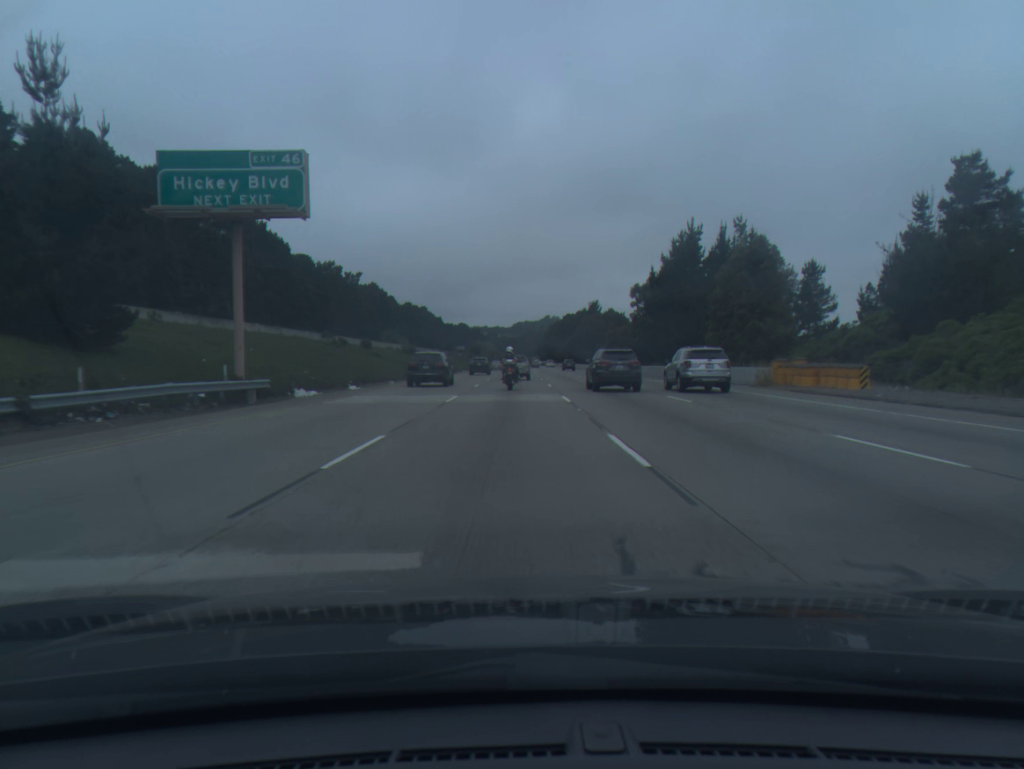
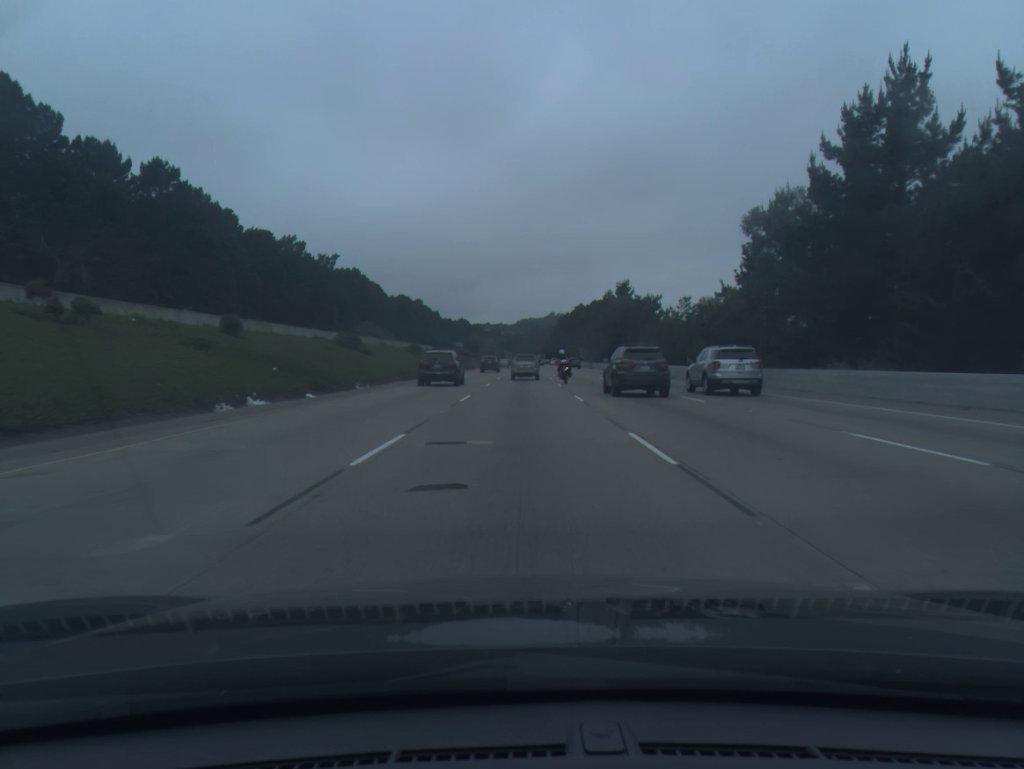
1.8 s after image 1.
(-0.2, +43.6) m; 0°
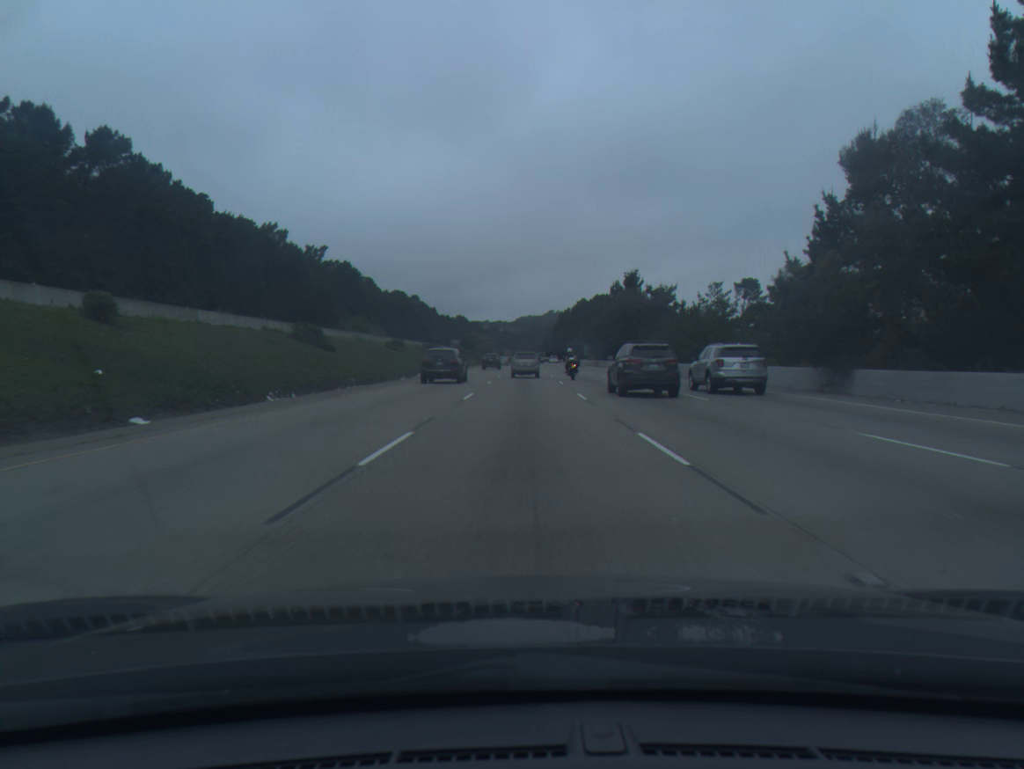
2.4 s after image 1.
(0.0, +14.8) m; 0°
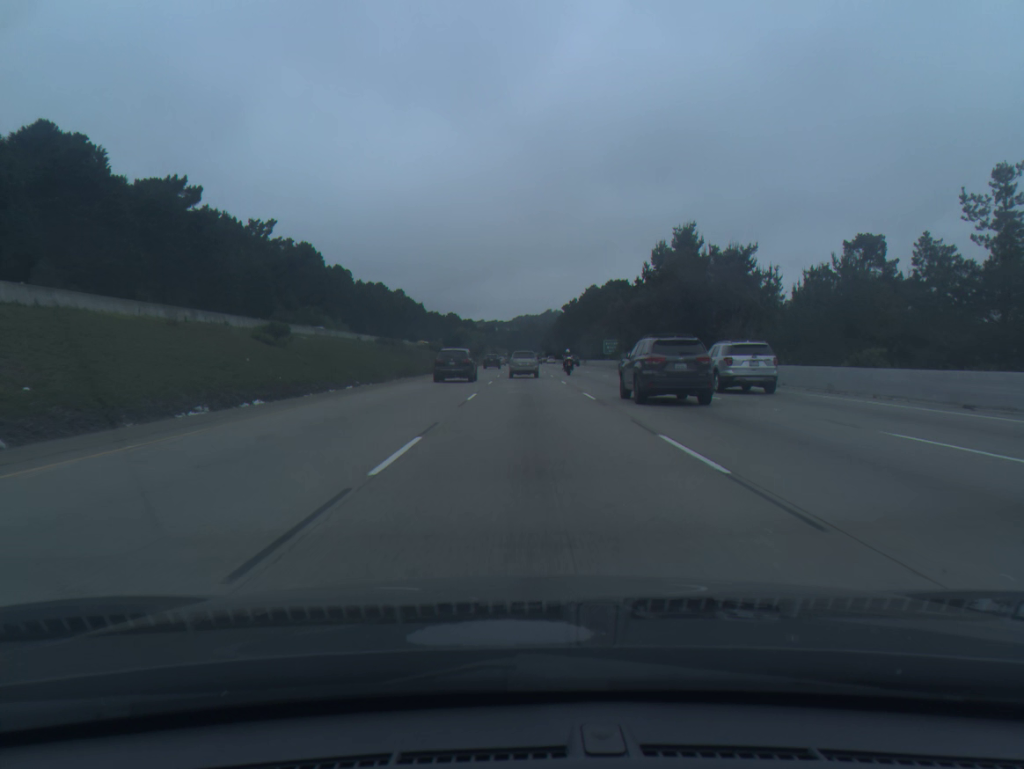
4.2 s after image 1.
(+0.1, +44.6) m; 0°
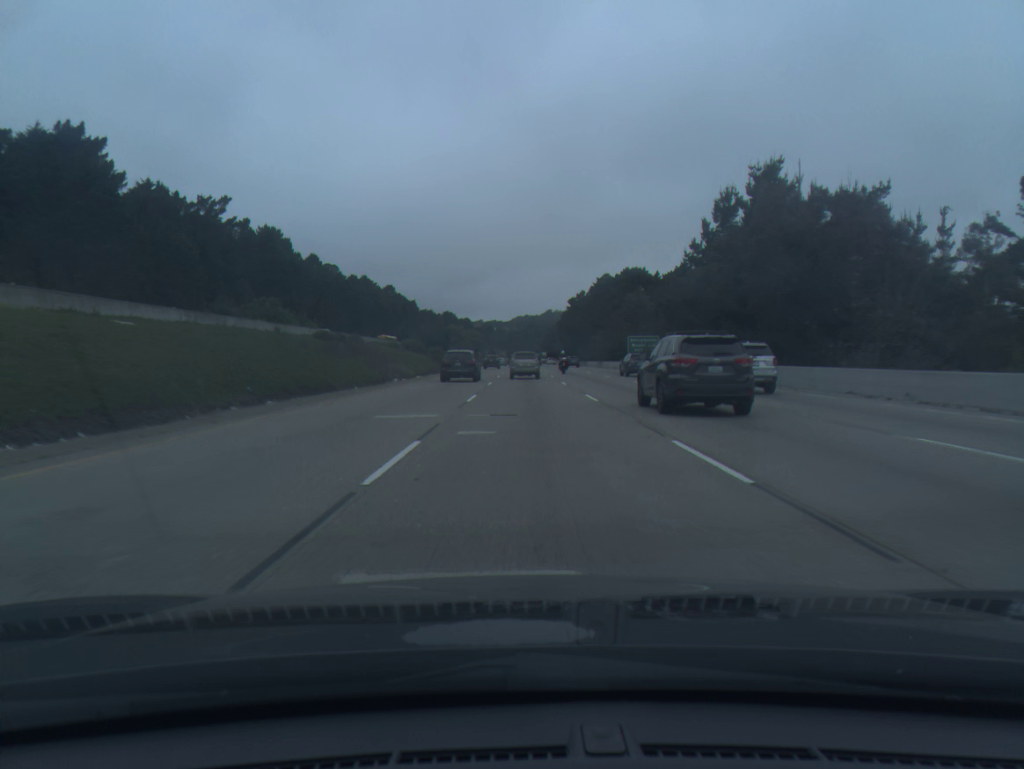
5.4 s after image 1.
(0.0, +29.8) m; 0°
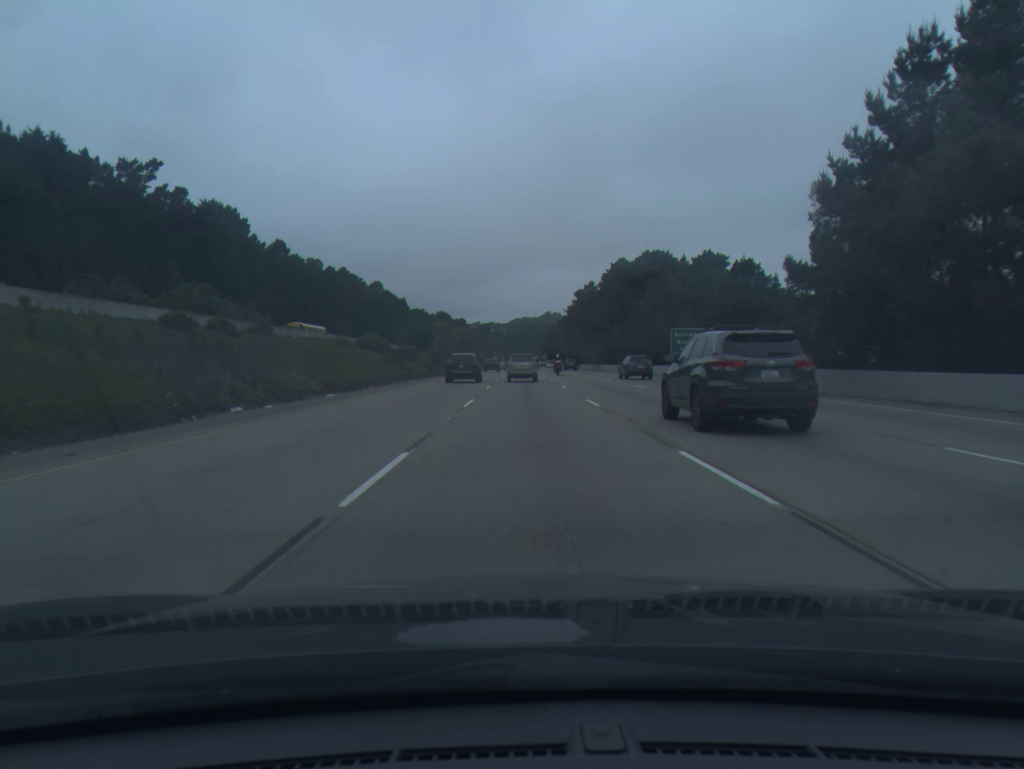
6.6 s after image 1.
(+0.1, +30.1) m; 0°
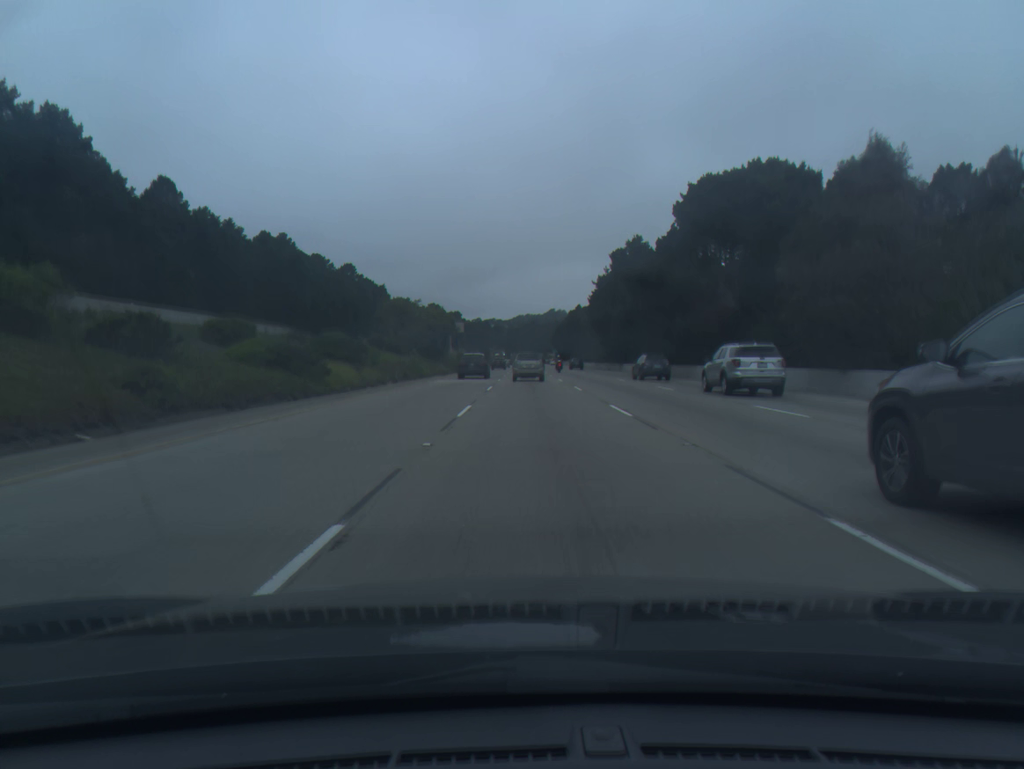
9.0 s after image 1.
(-0.2, +62.8) m; 0°
